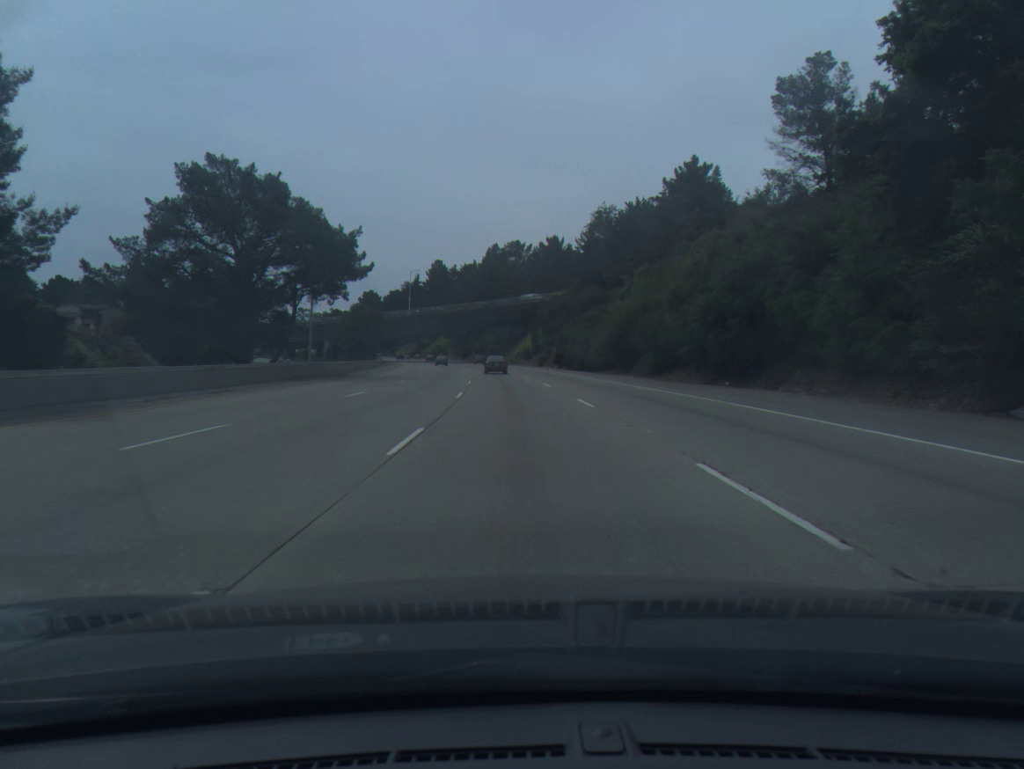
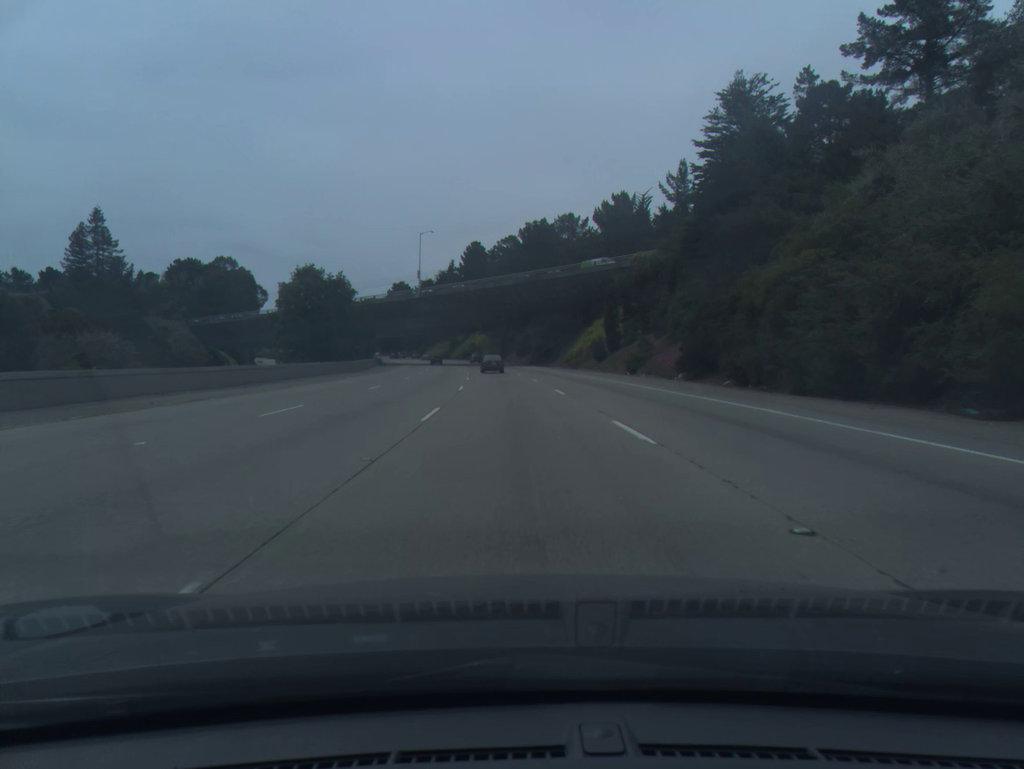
(-1.4, +52.7) m; -3°
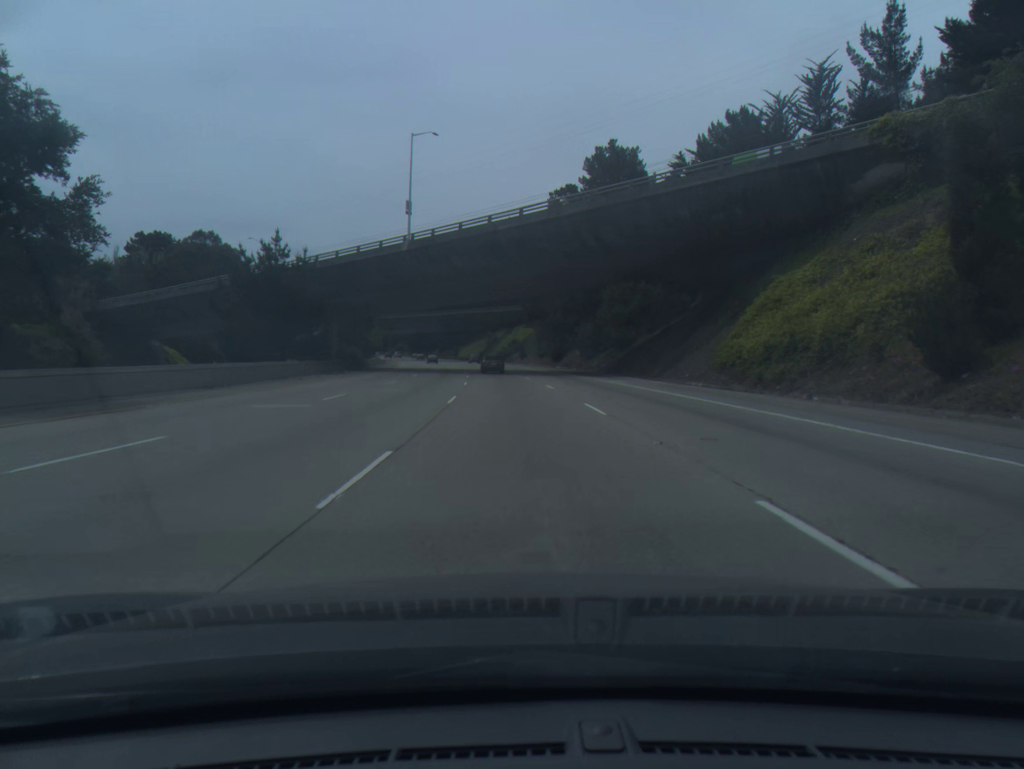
(-1.9, +52.4) m; -4°
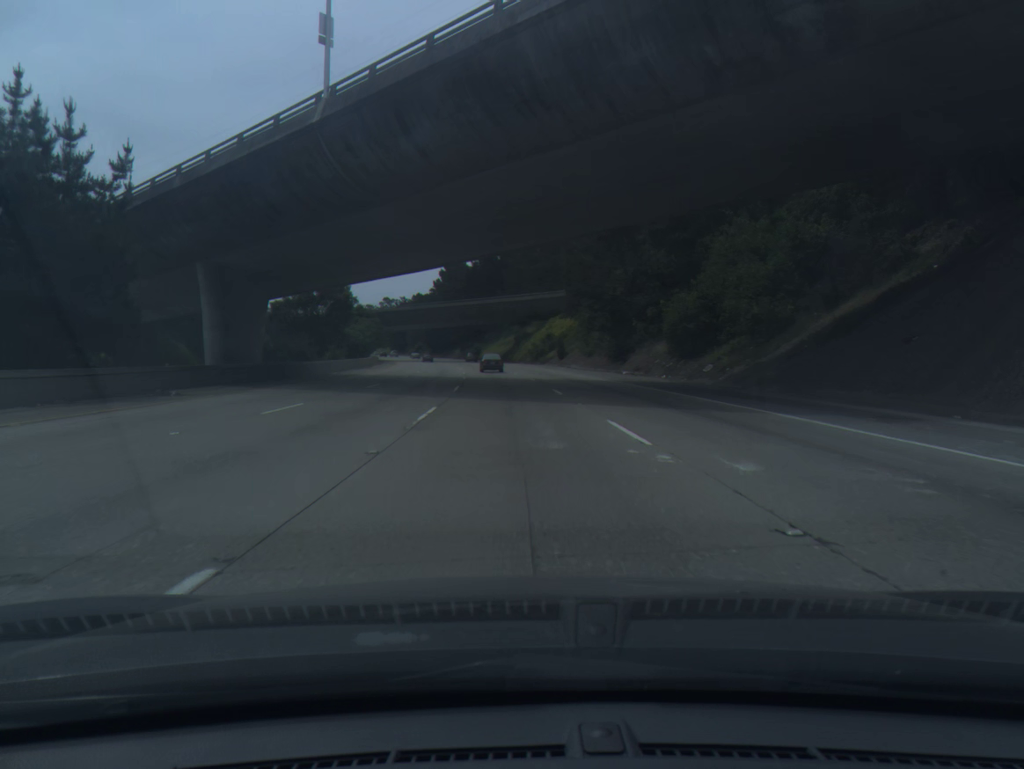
(-0.7, +34.8) m; -2°
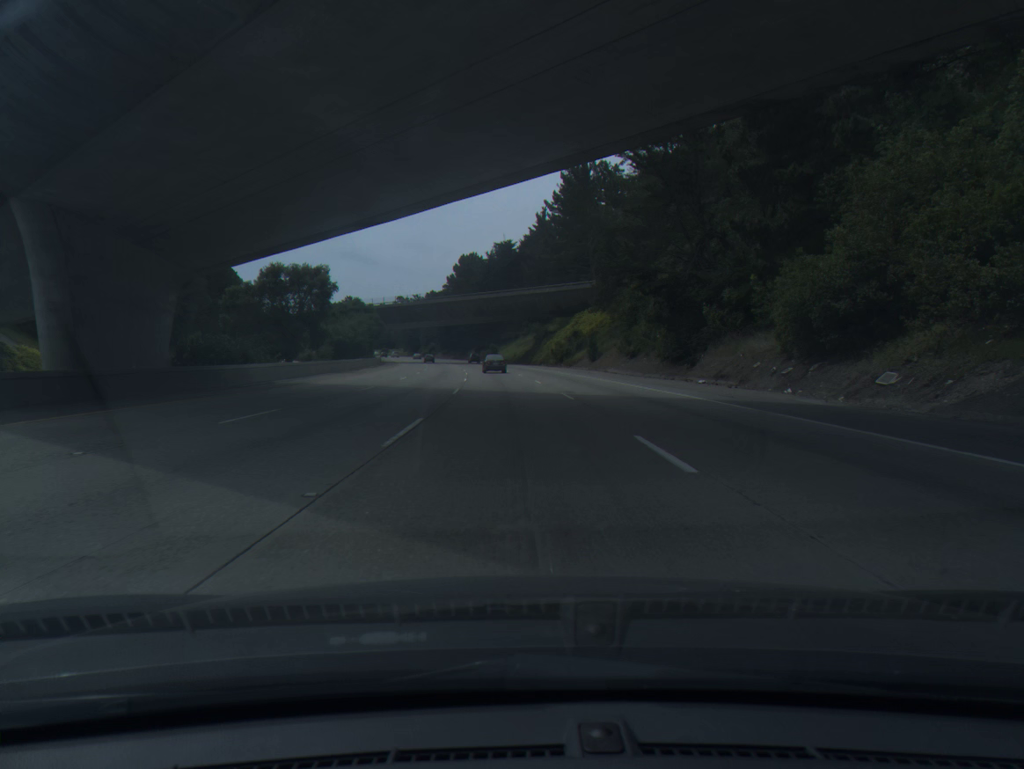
(-0.2, +17.3) m; -1°
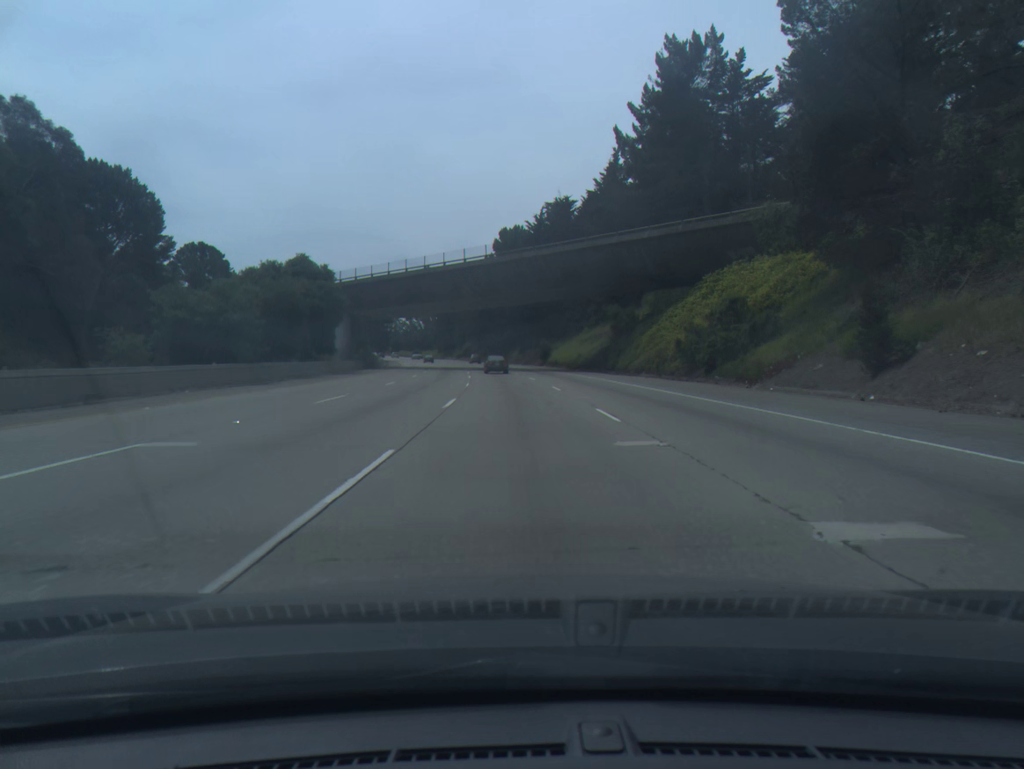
(-1.8, +51.9) m; -4°
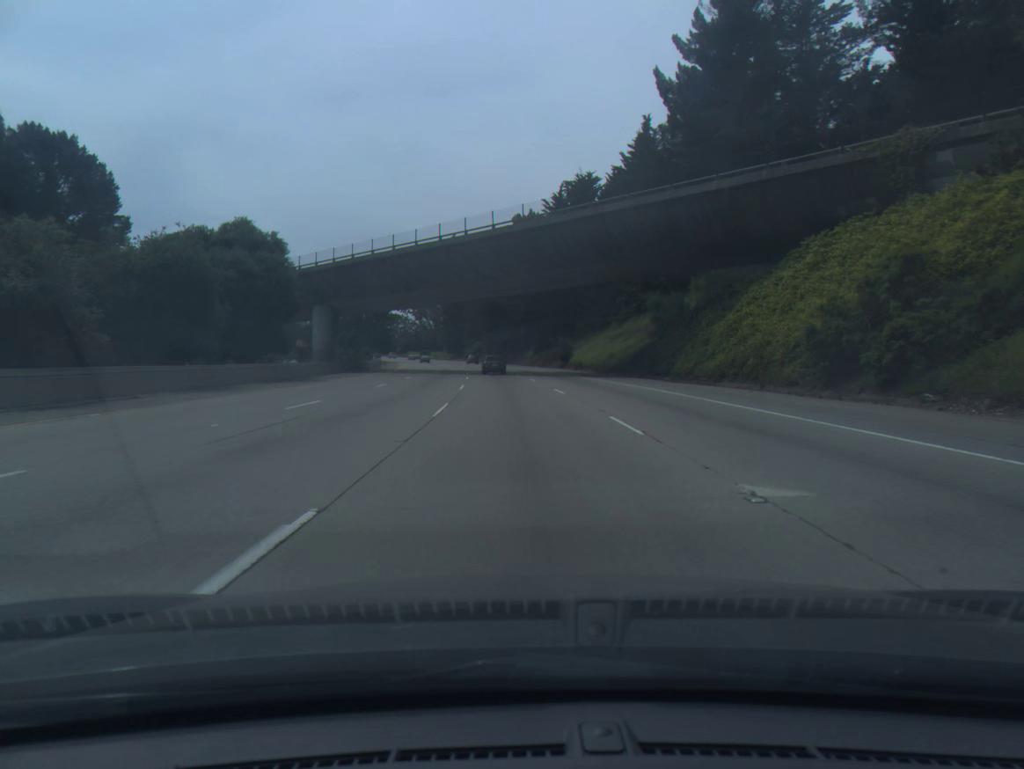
(-0.2, +17.2) m; -1°
